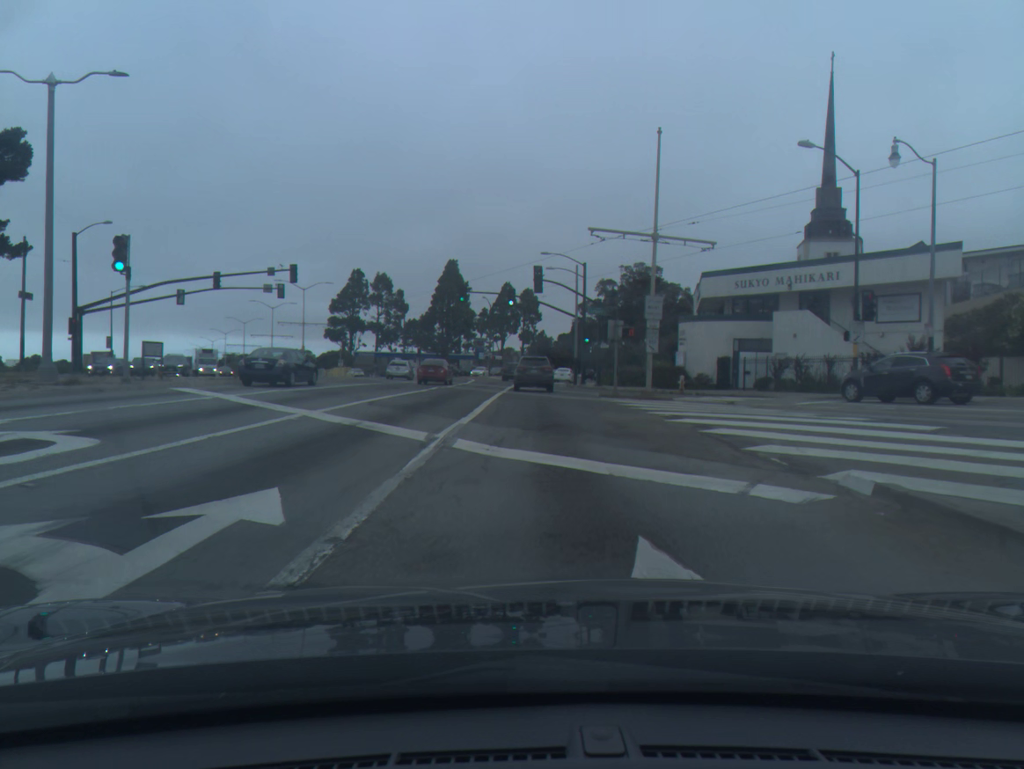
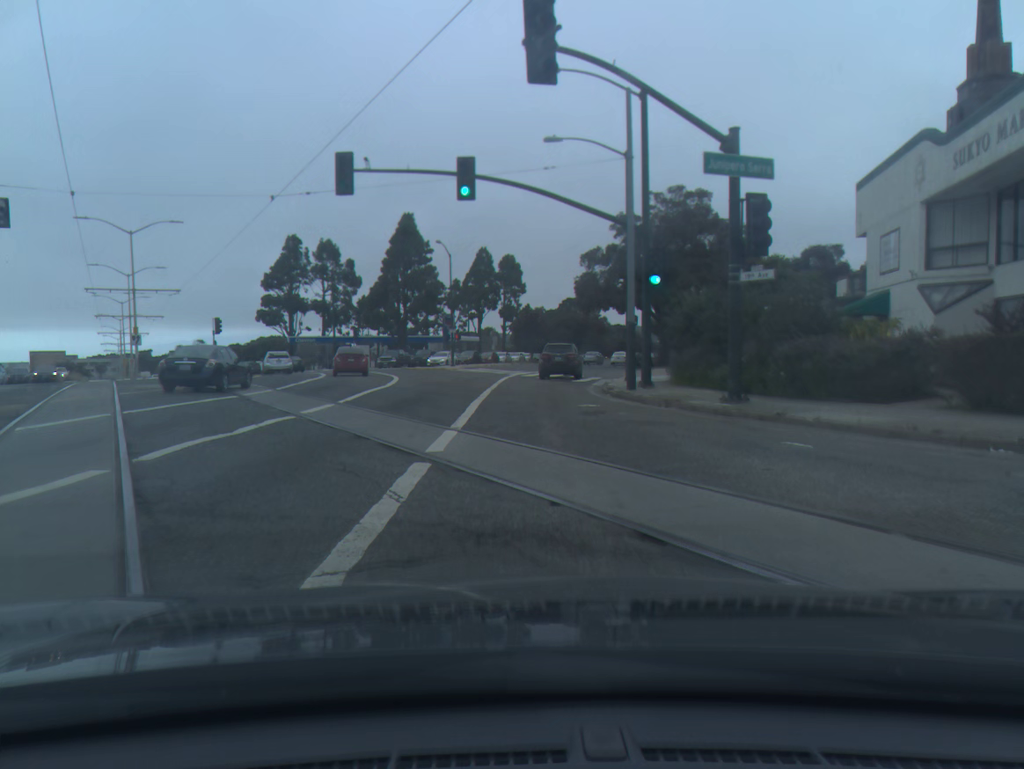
(+0.5, +35.5) m; +1°
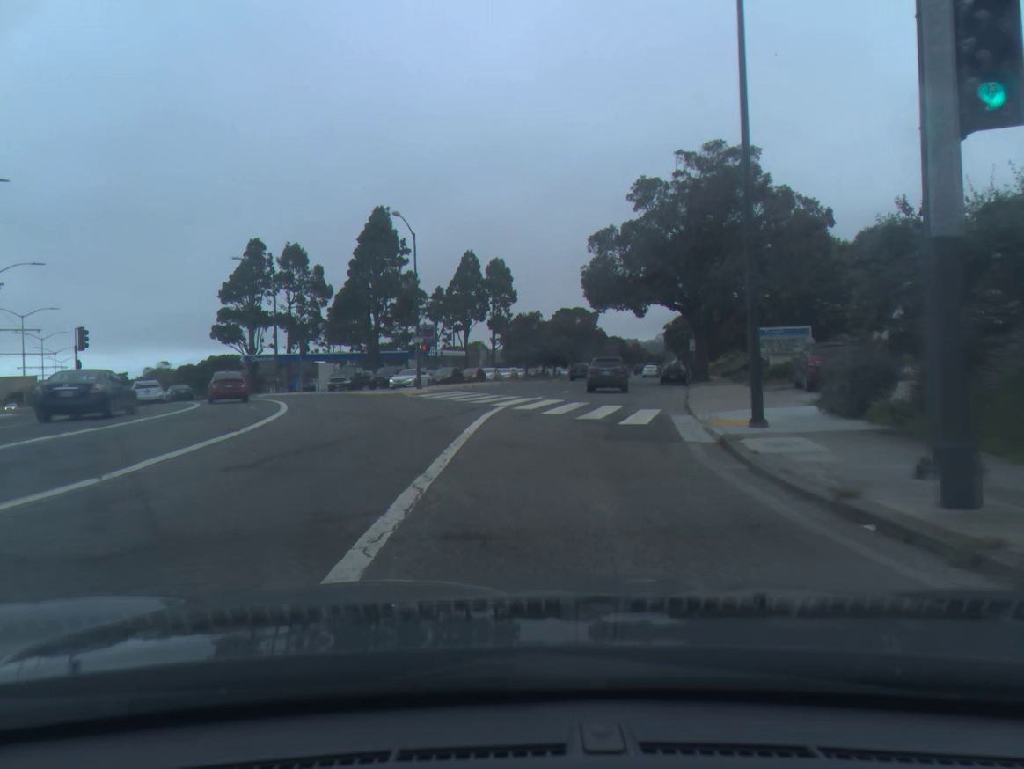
(0.0, +17.8) m; +1°
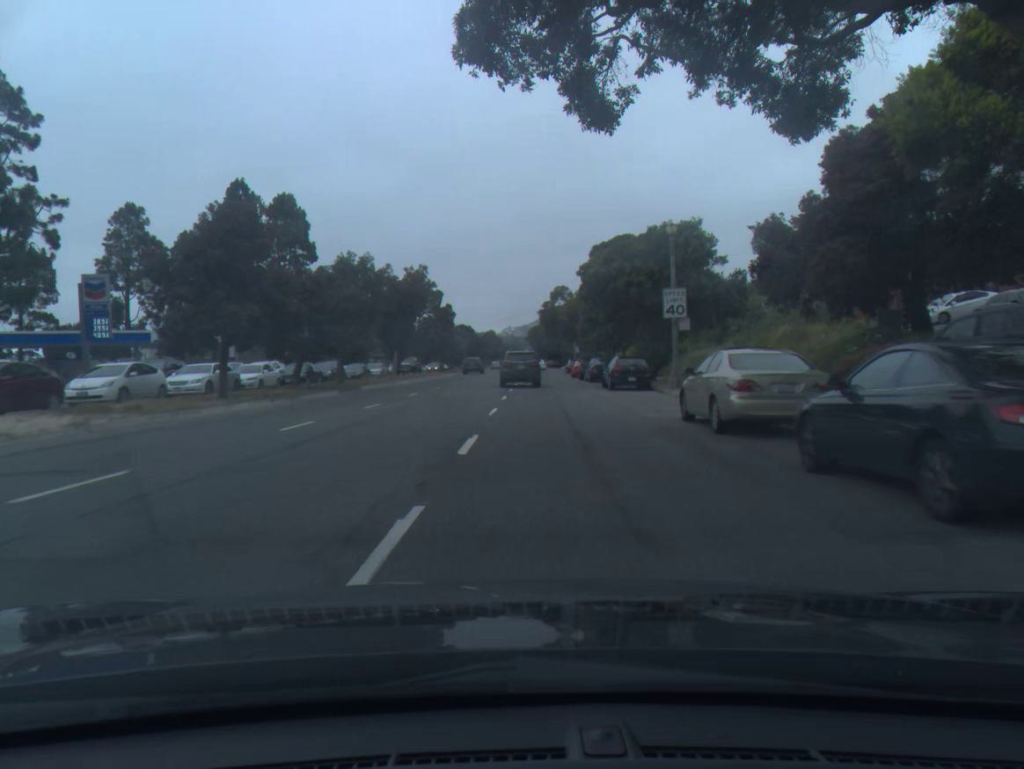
(+4.8, +49.0) m; +11°
